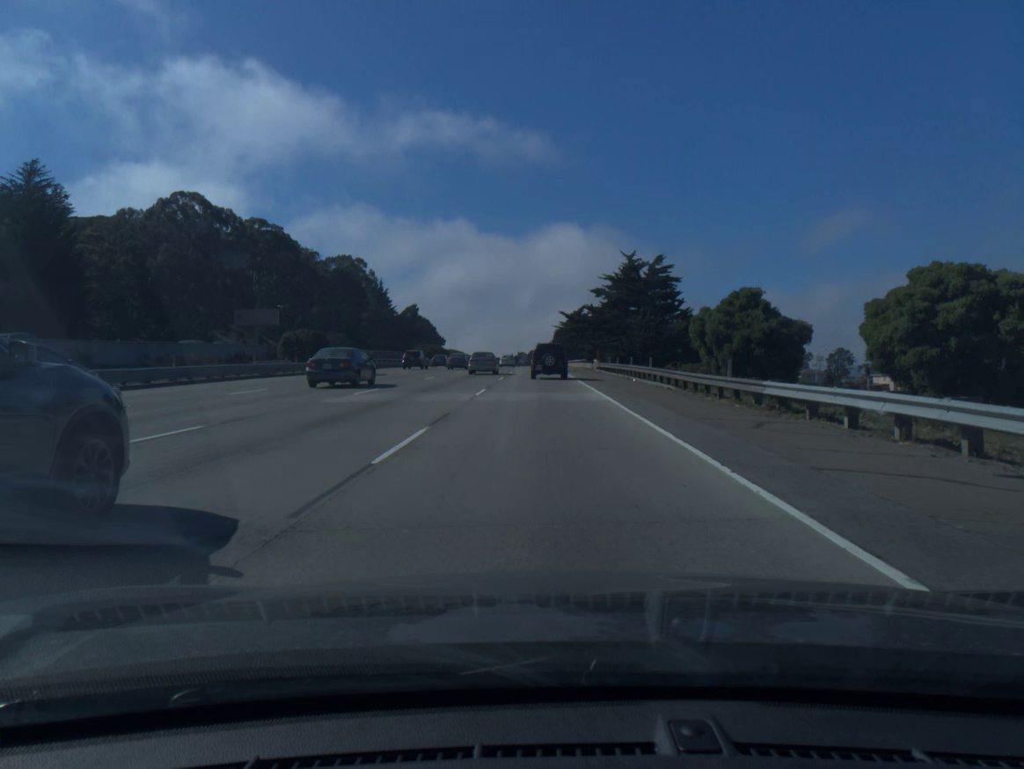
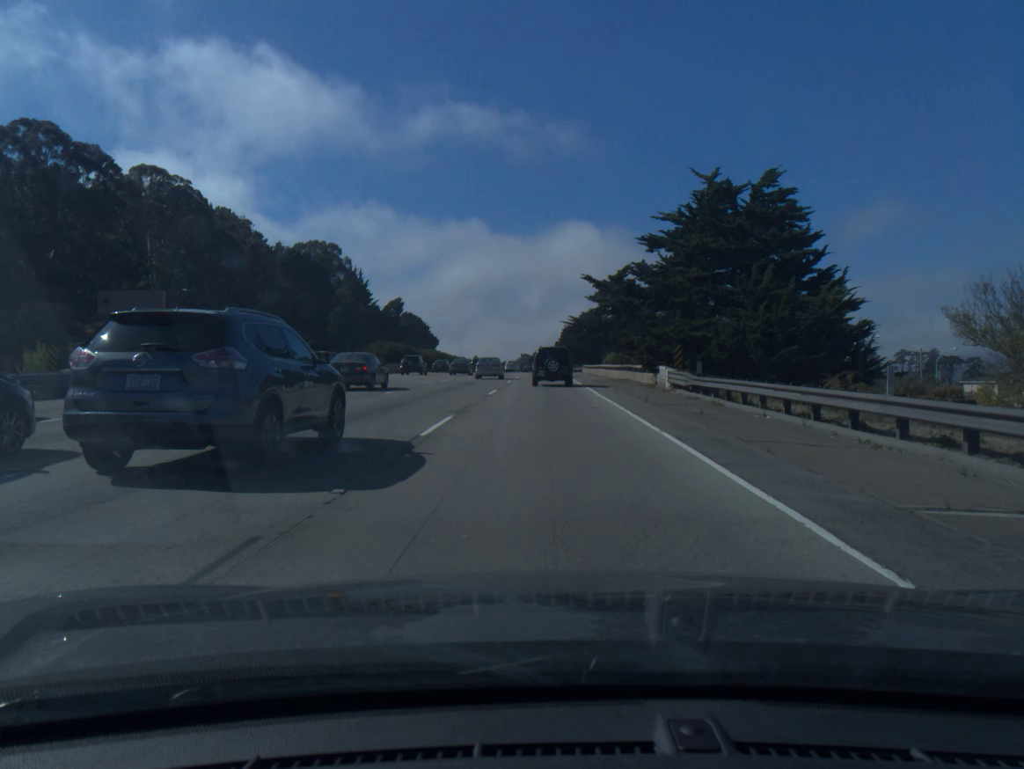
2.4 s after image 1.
(-0.1, +40.3) m; 0°
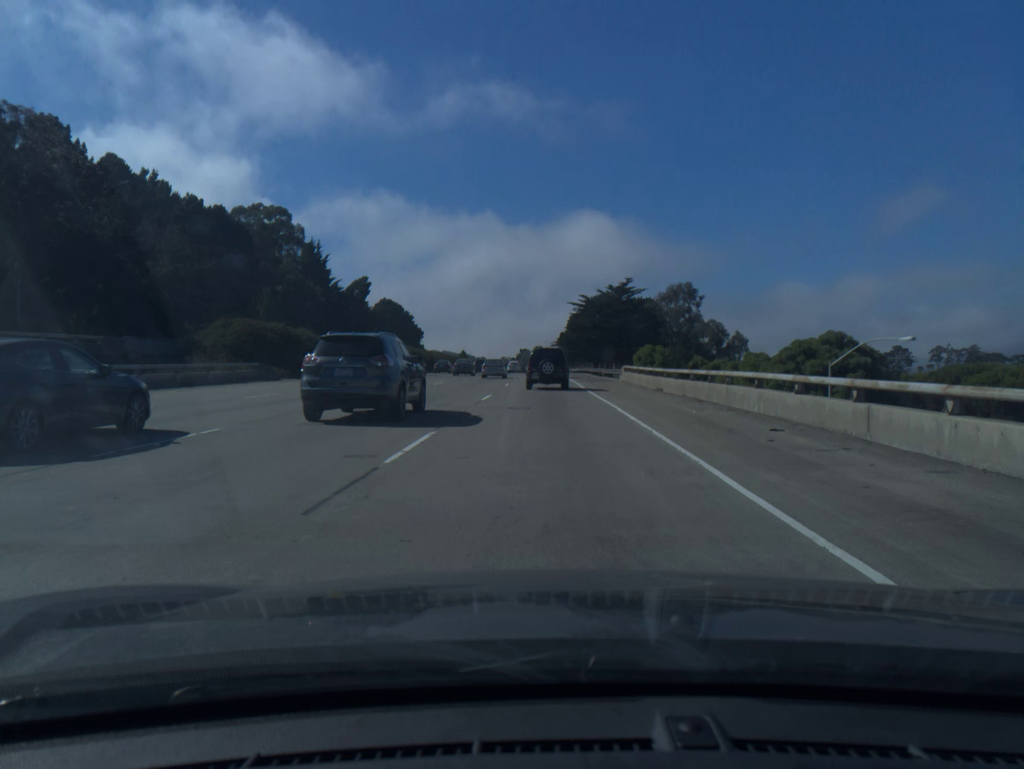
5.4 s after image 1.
(+0.1, +47.4) m; 0°
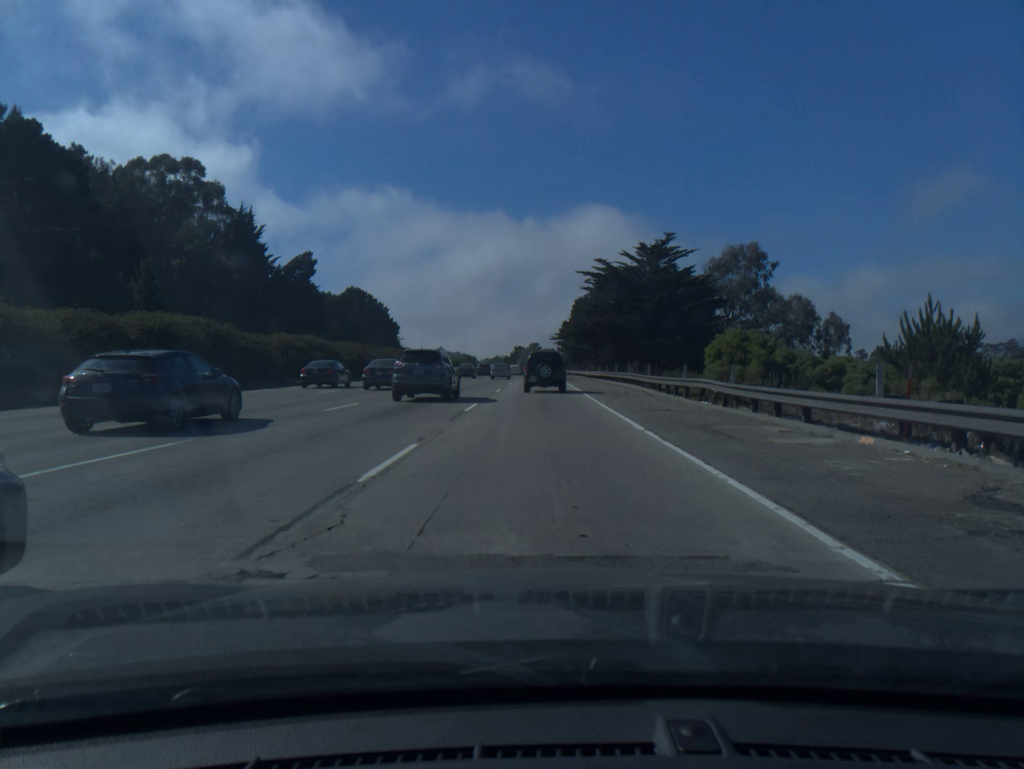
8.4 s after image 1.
(0.0, +45.1) m; 0°
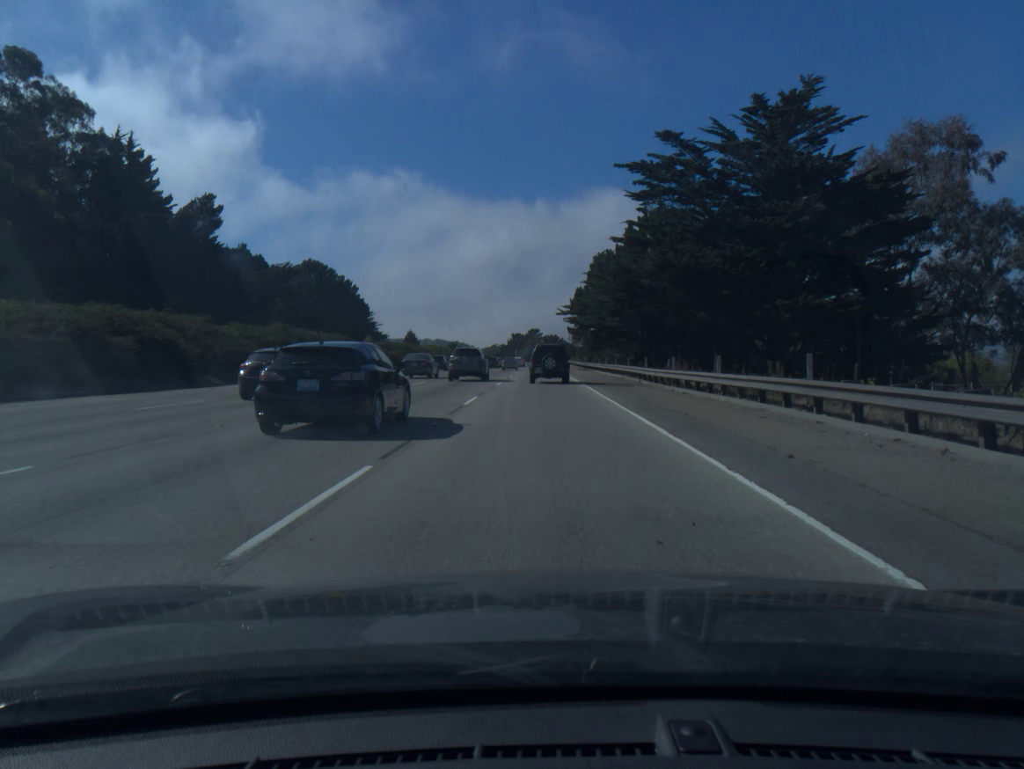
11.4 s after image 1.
(-0.2, +44.6) m; 0°
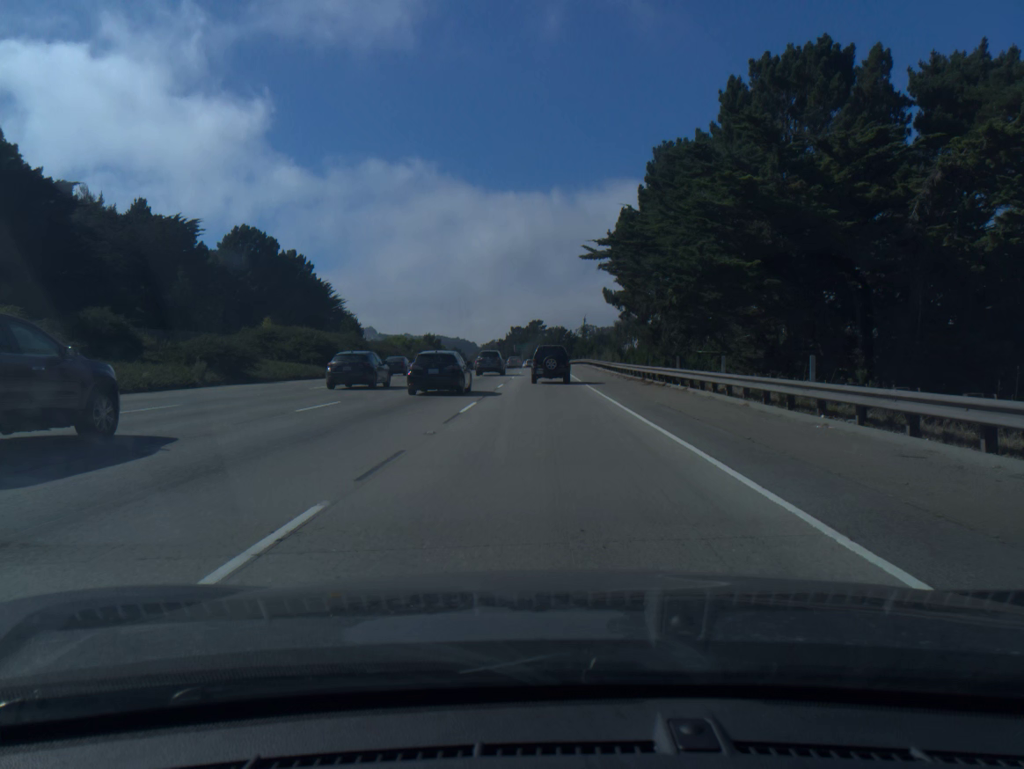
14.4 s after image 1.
(-0.1, +45.5) m; 0°
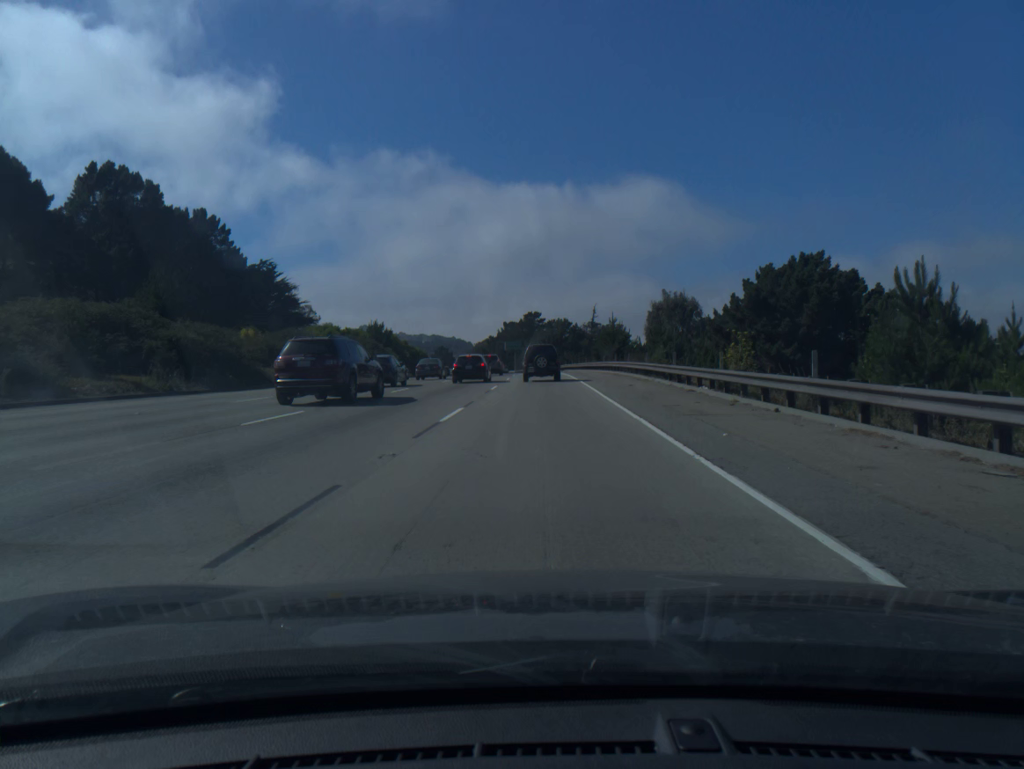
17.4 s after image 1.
(+0.2, +46.3) m; 0°
